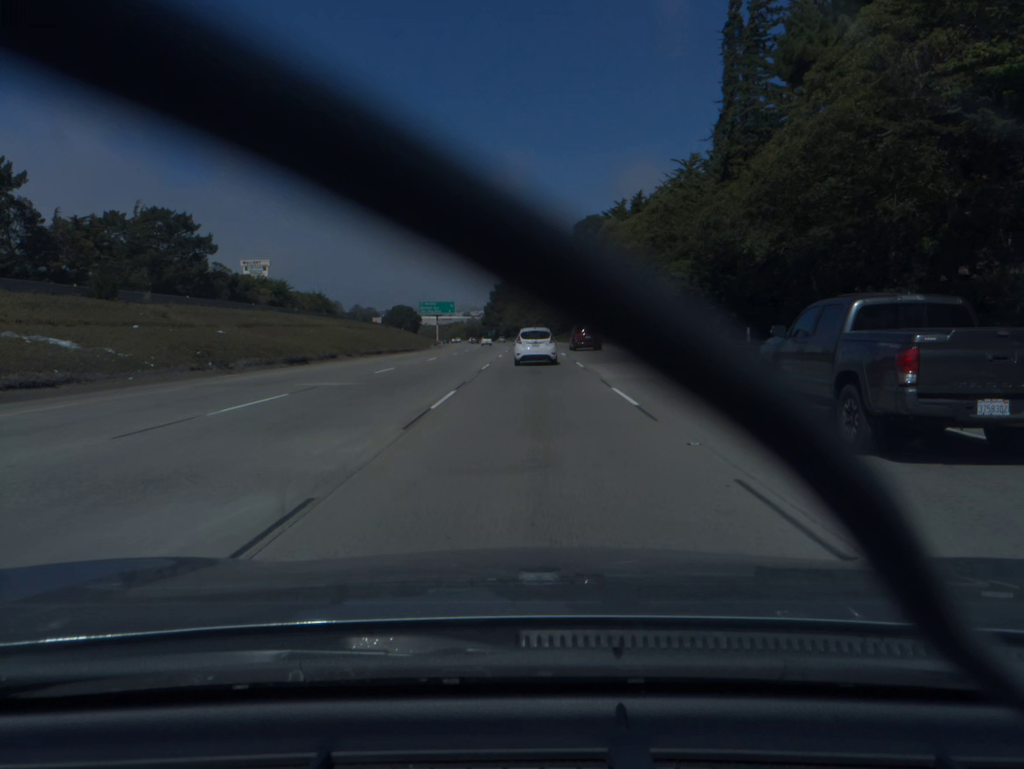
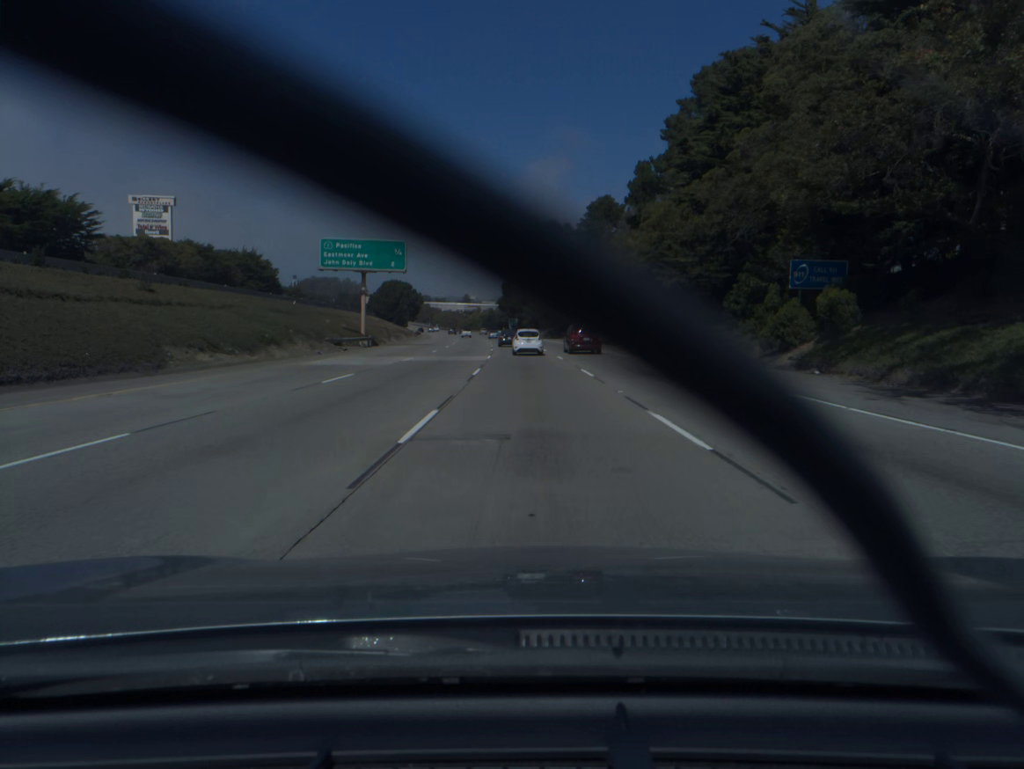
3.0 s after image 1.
(-1.3, +92.4) m; -2°
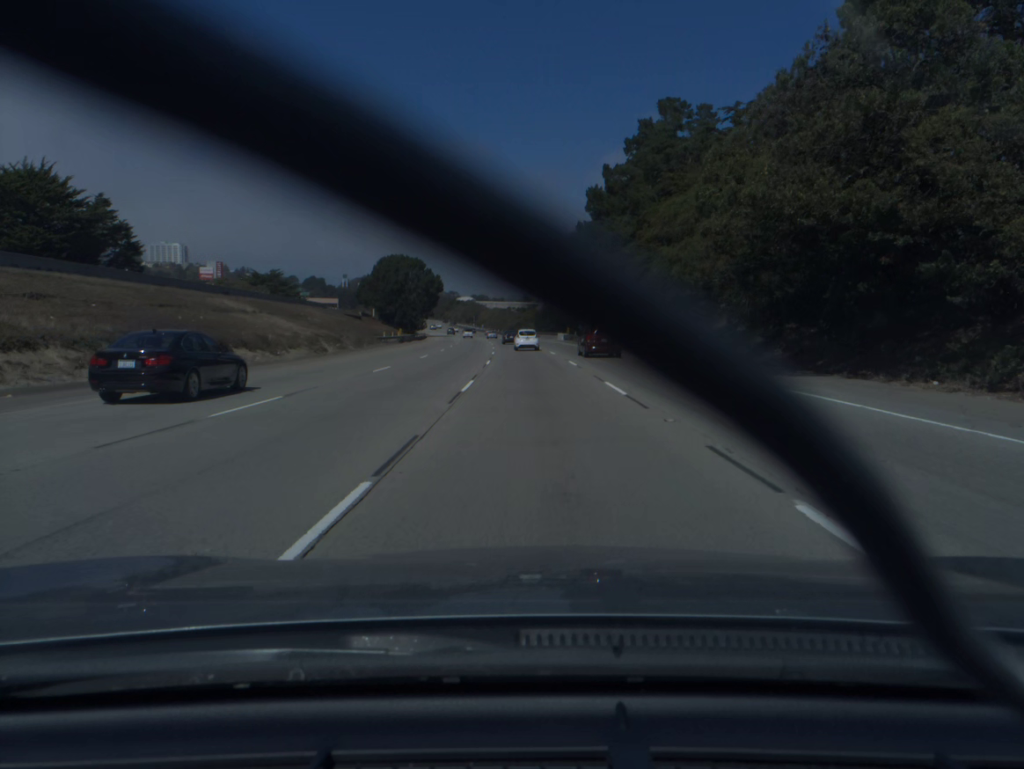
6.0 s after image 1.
(-3.5, +94.1) m; -4°
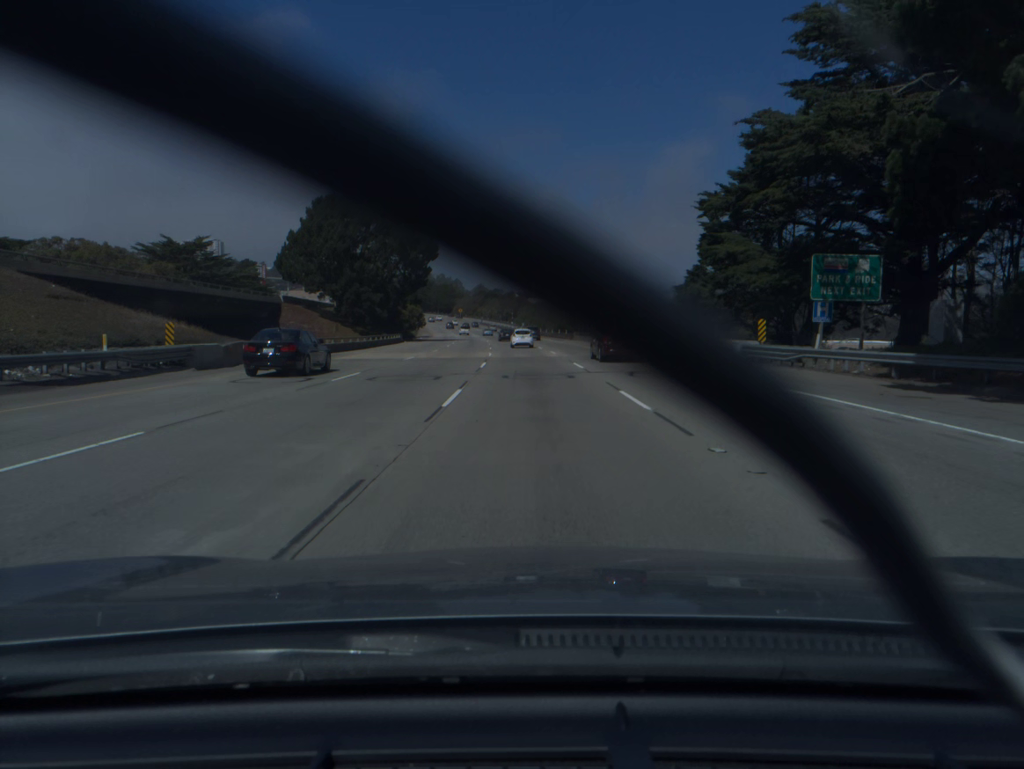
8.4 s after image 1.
(-2.3, +76.8) m; -3°
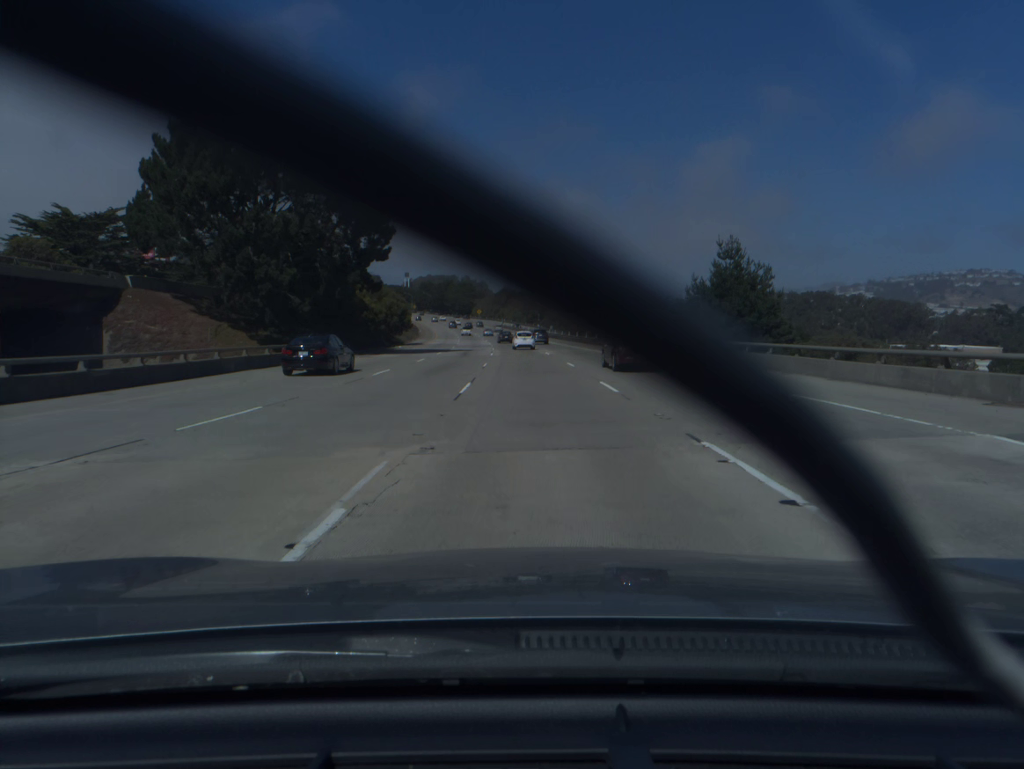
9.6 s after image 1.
(-0.6, +38.9) m; -2°
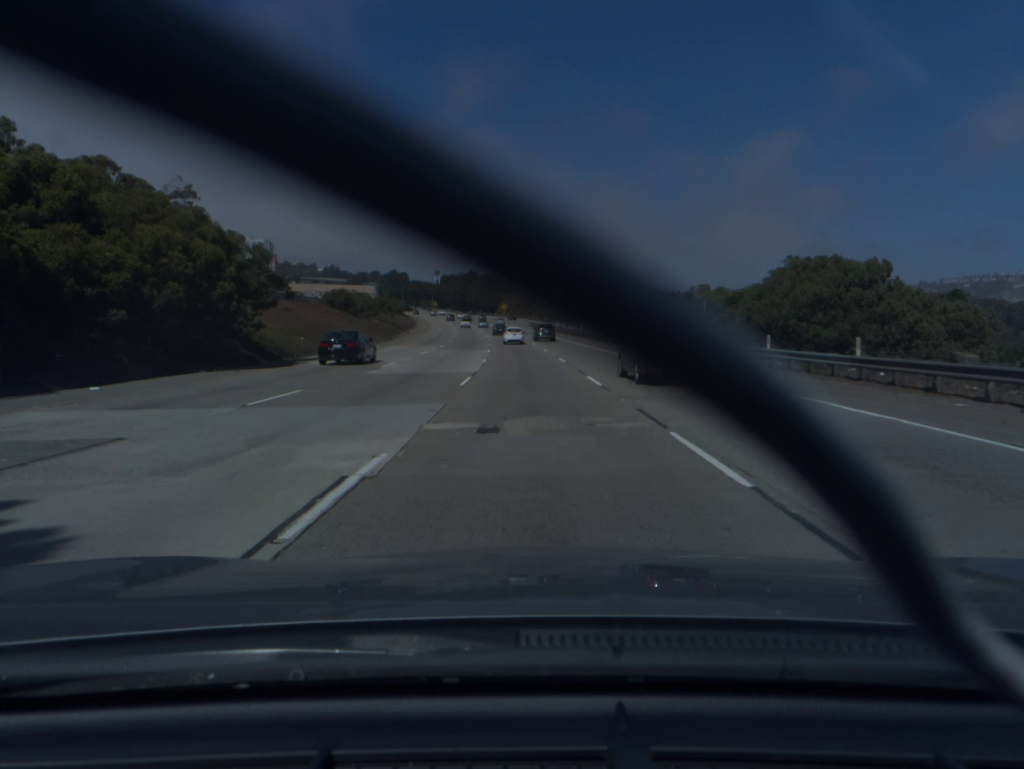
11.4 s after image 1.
(-1.2, +58.7) m; -3°
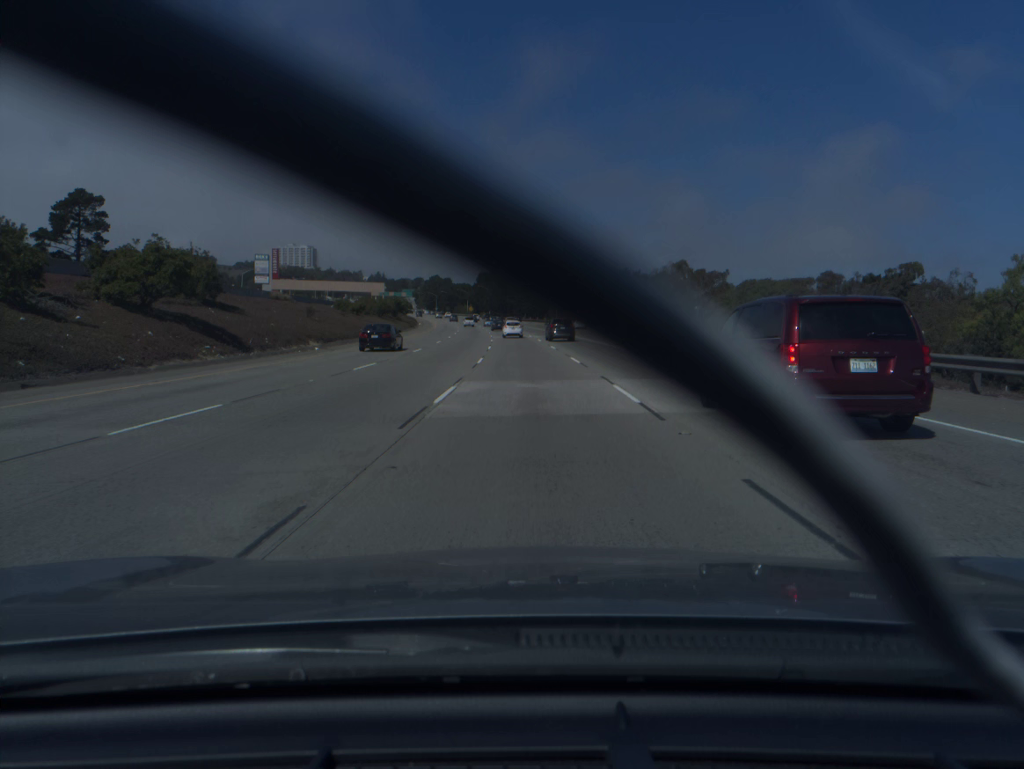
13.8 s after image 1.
(-2.6, +78.9) m; -4°
